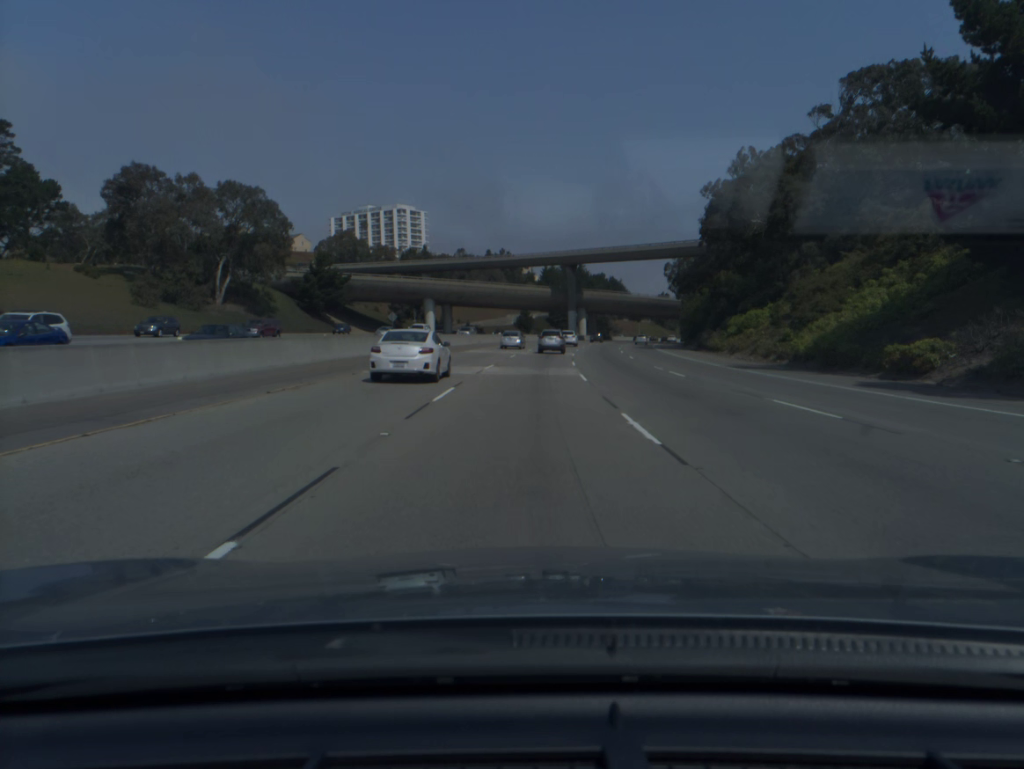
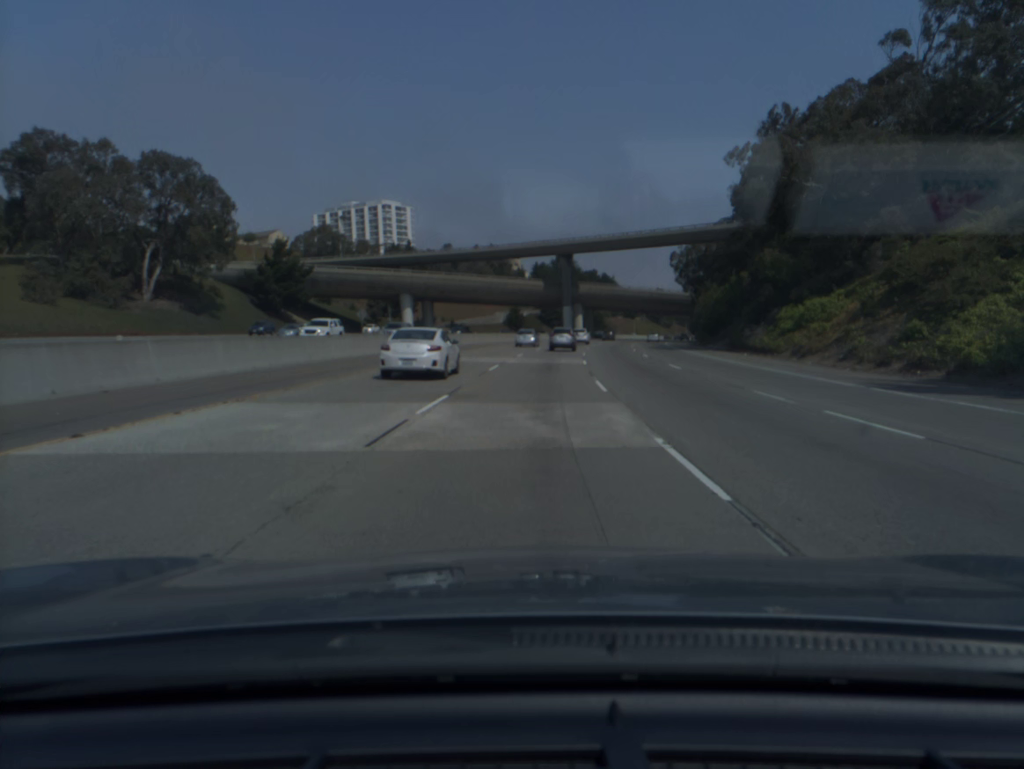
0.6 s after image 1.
(+0.1, +17.4) m; +1°
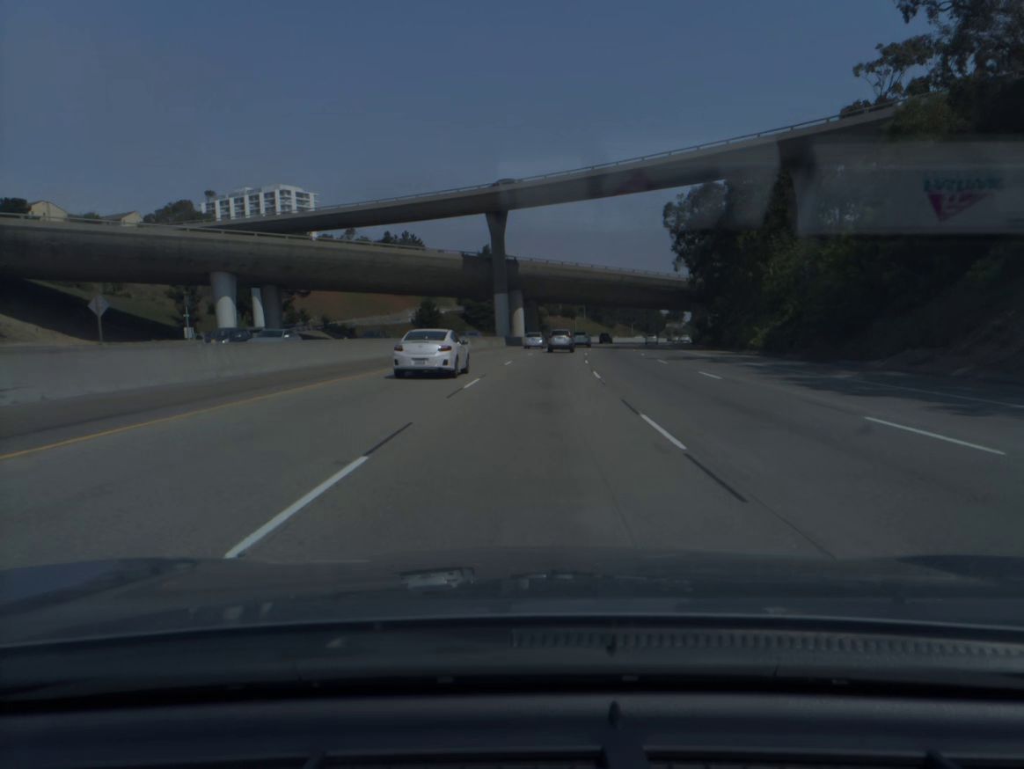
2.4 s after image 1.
(+2.1, +52.2) m; +5°
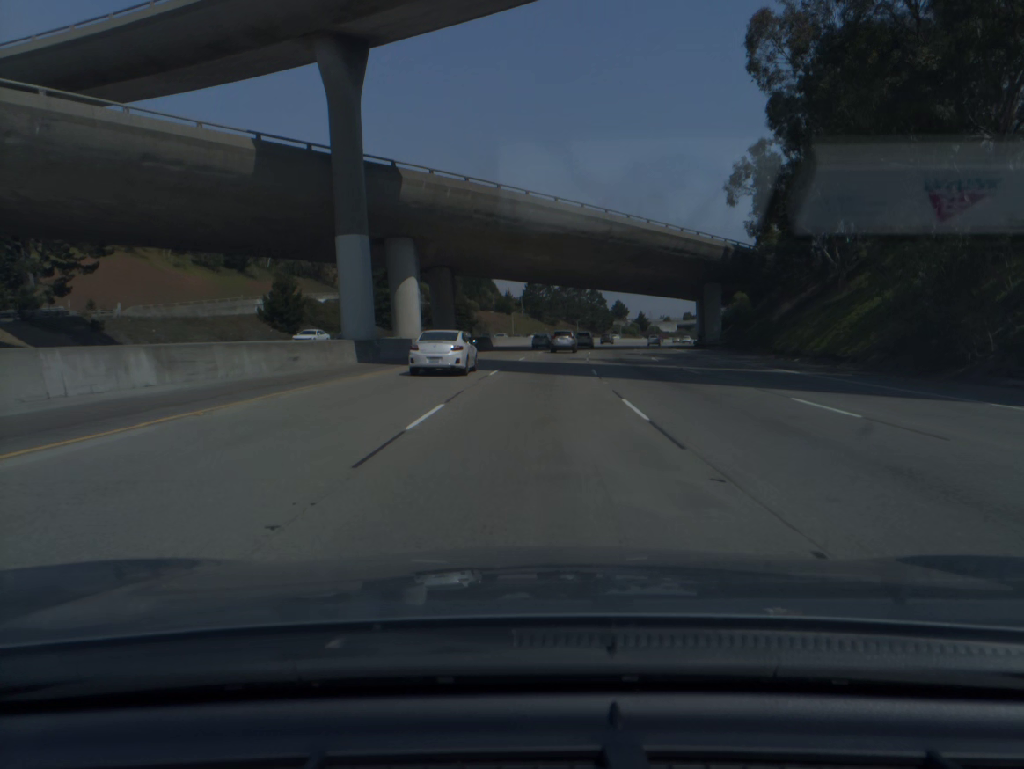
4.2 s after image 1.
(+2.2, +52.0) m; +5°
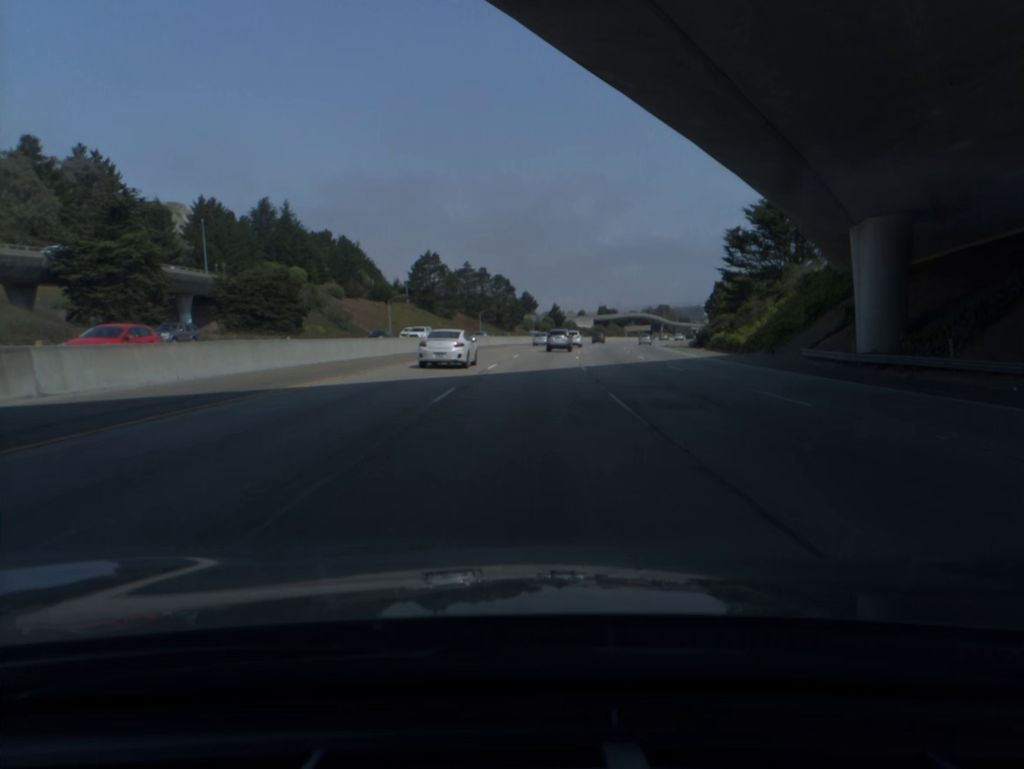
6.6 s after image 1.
(+4.1, +69.1) m; +7°
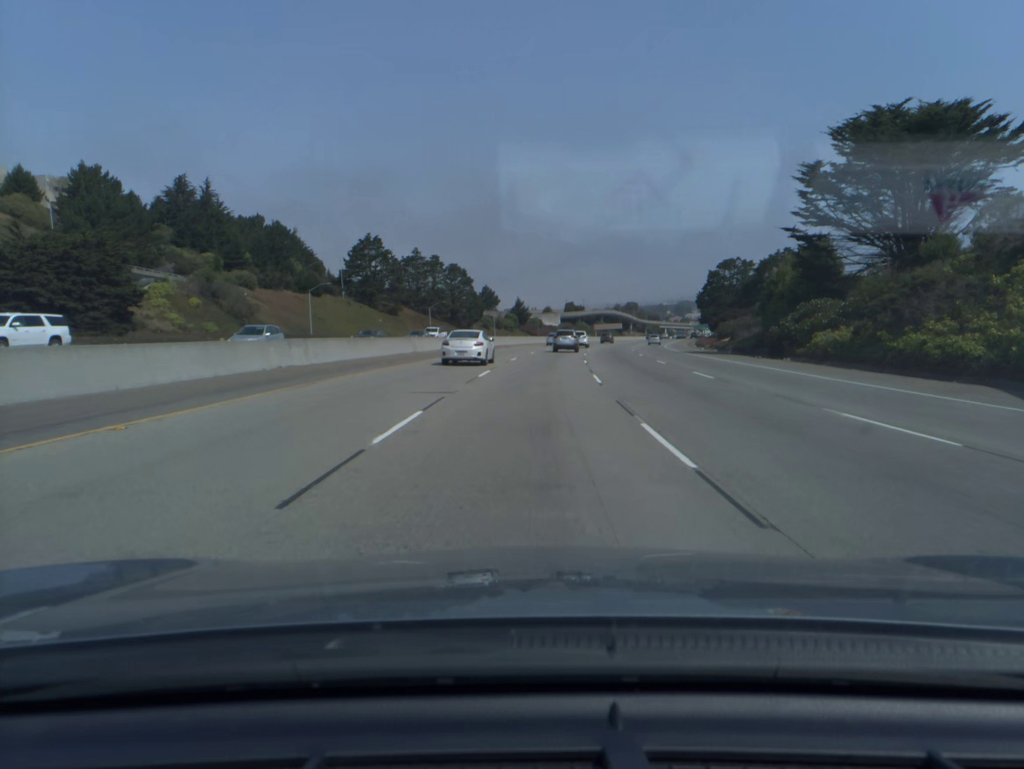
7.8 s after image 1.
(+0.7, +34.6) m; +3°
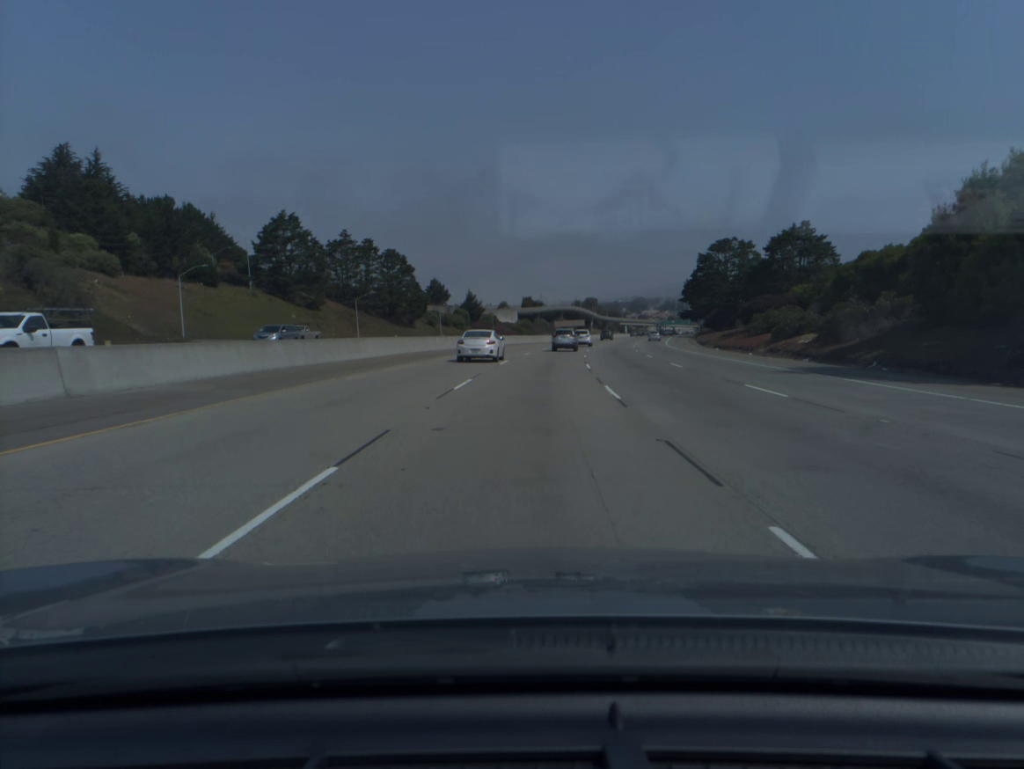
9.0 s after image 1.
(+1.0, +34.6) m; +3°
